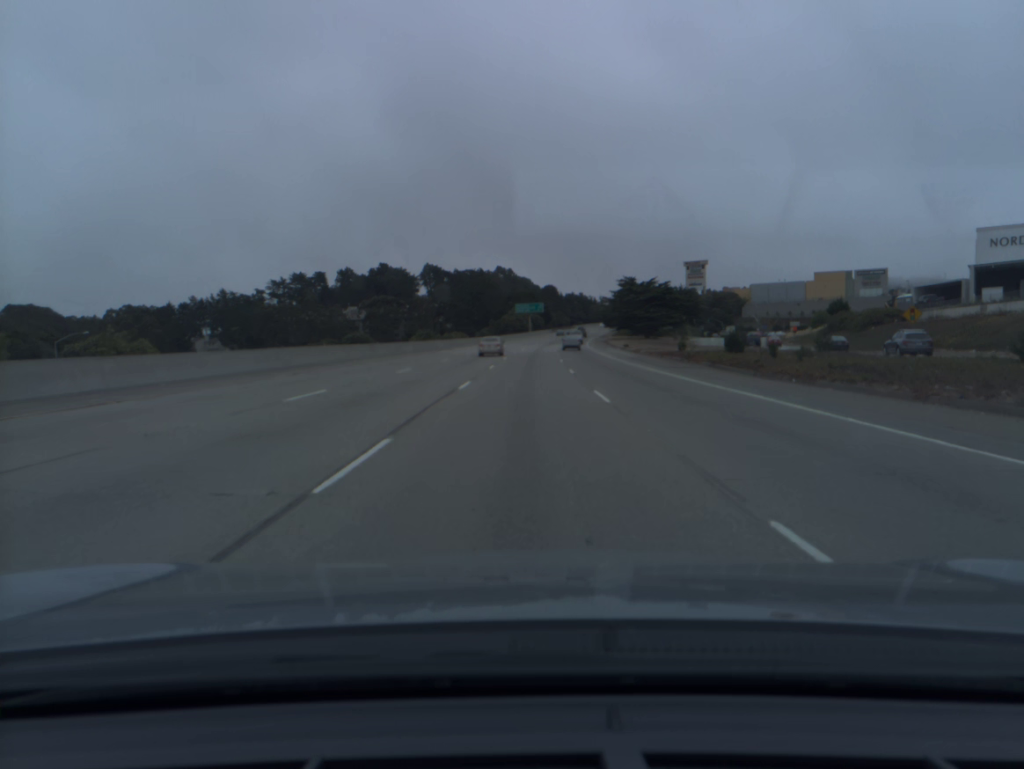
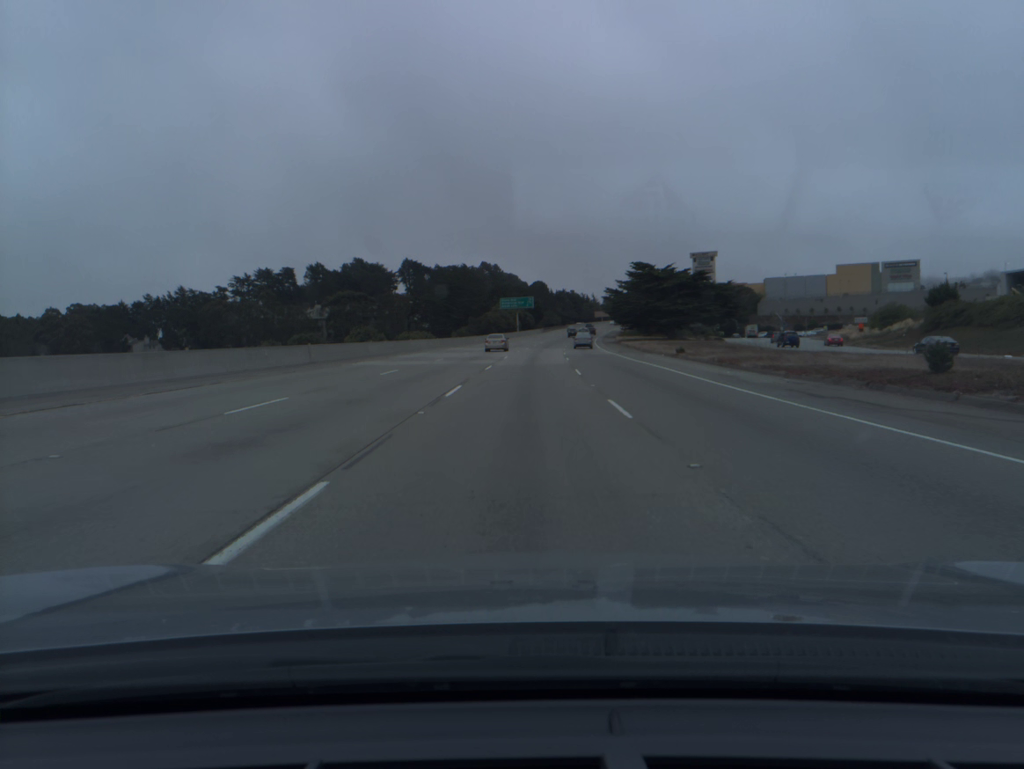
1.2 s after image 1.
(+0.2, +32.5) m; +1°
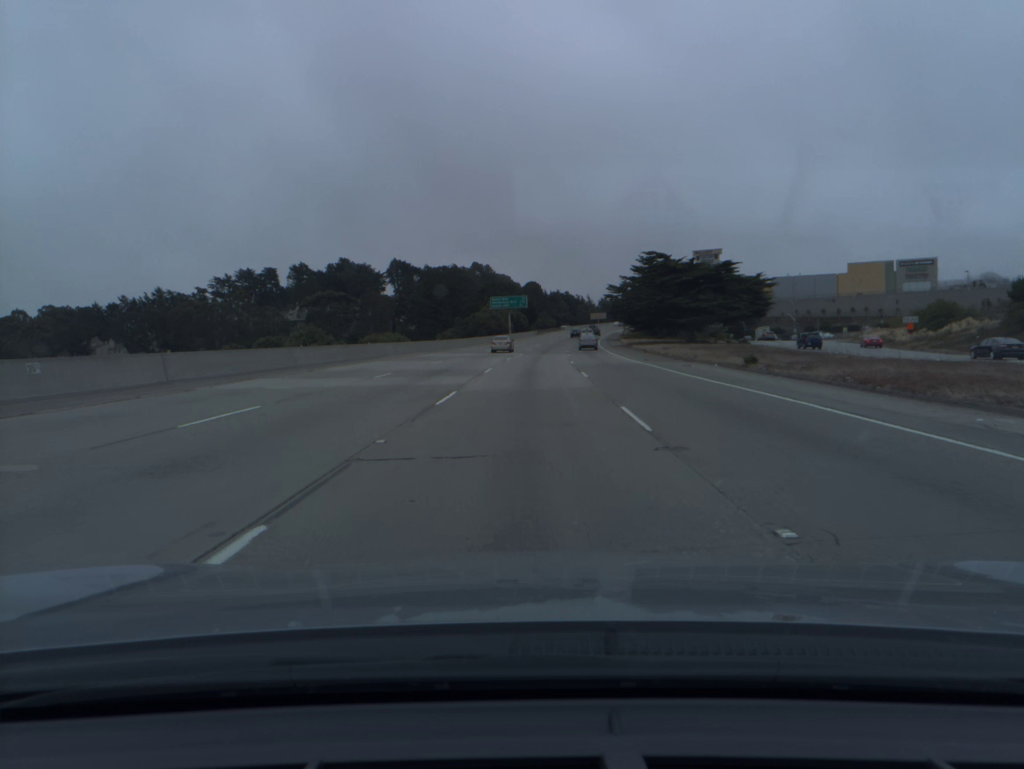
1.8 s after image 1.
(+0.1, +16.5) m; 0°
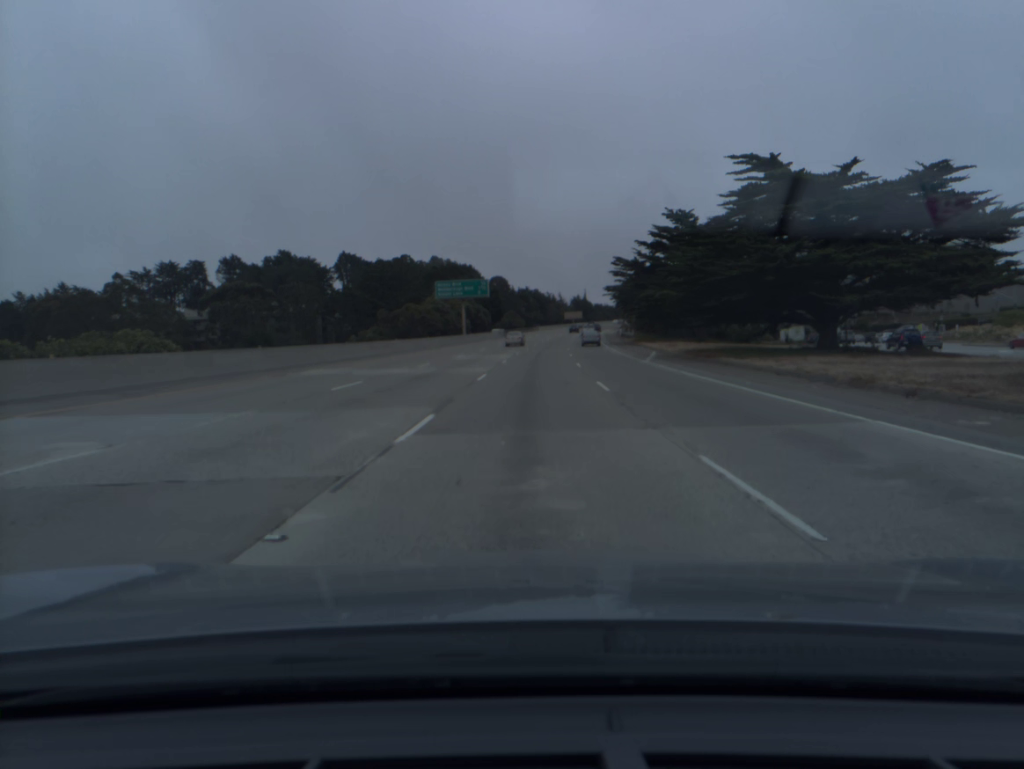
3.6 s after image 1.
(+0.9, +50.3) m; +2°
